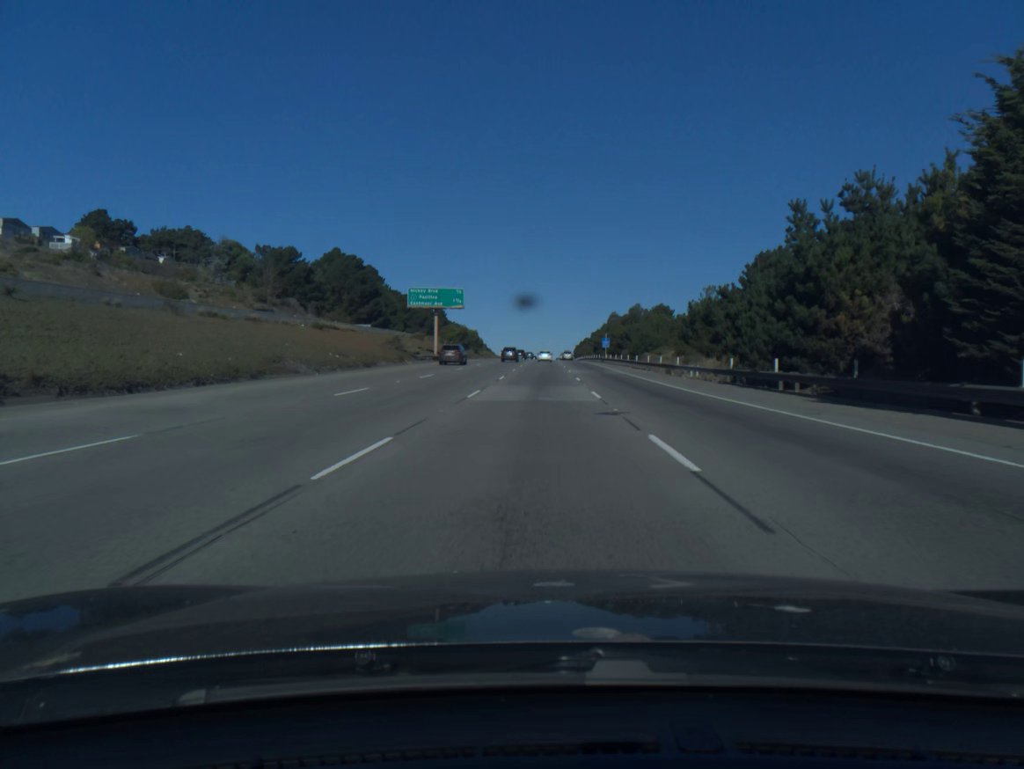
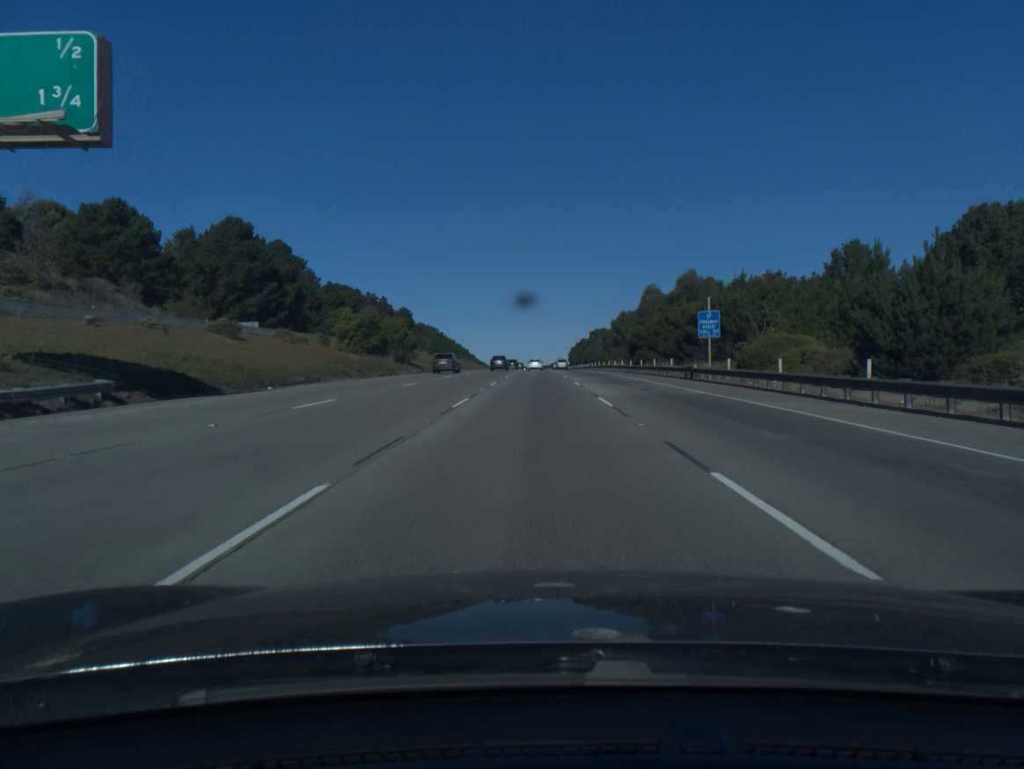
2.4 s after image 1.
(+0.2, +76.7) m; +1°
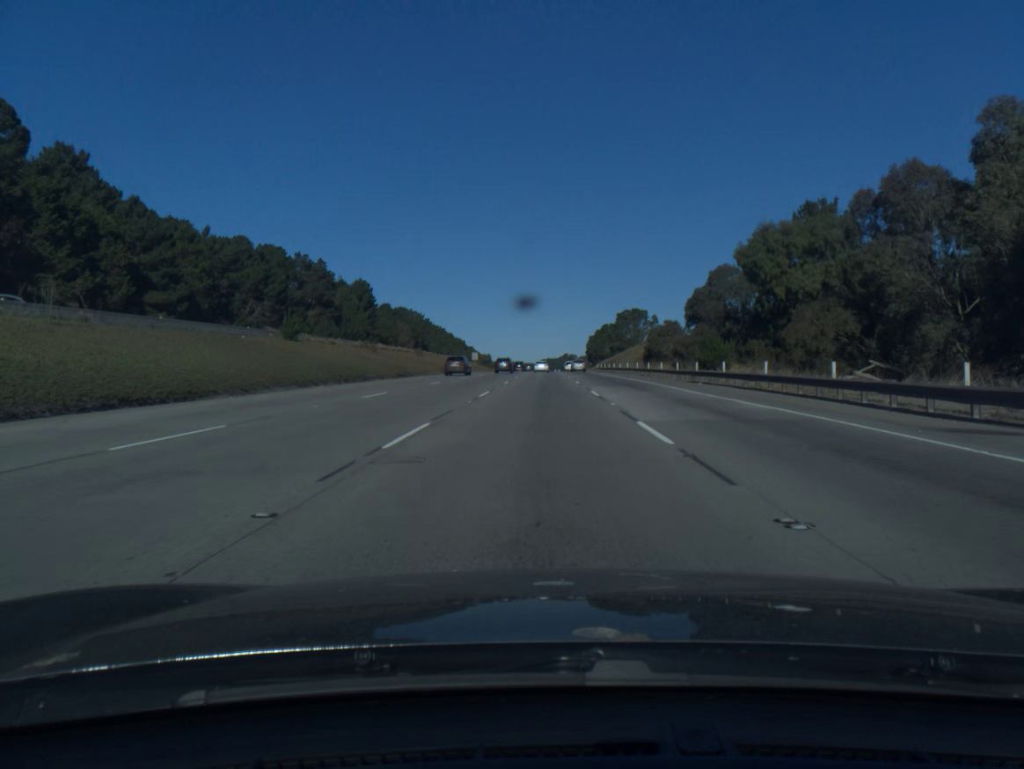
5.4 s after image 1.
(-0.4, +95.6) m; -1°
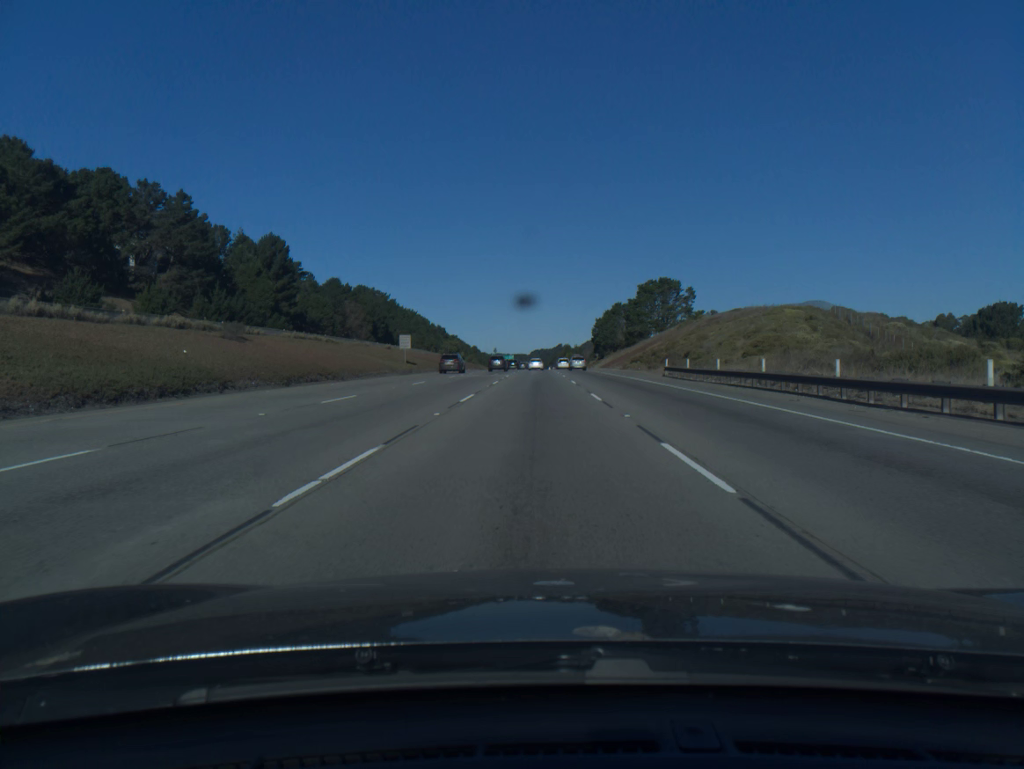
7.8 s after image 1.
(+0.3, +76.9) m; 0°
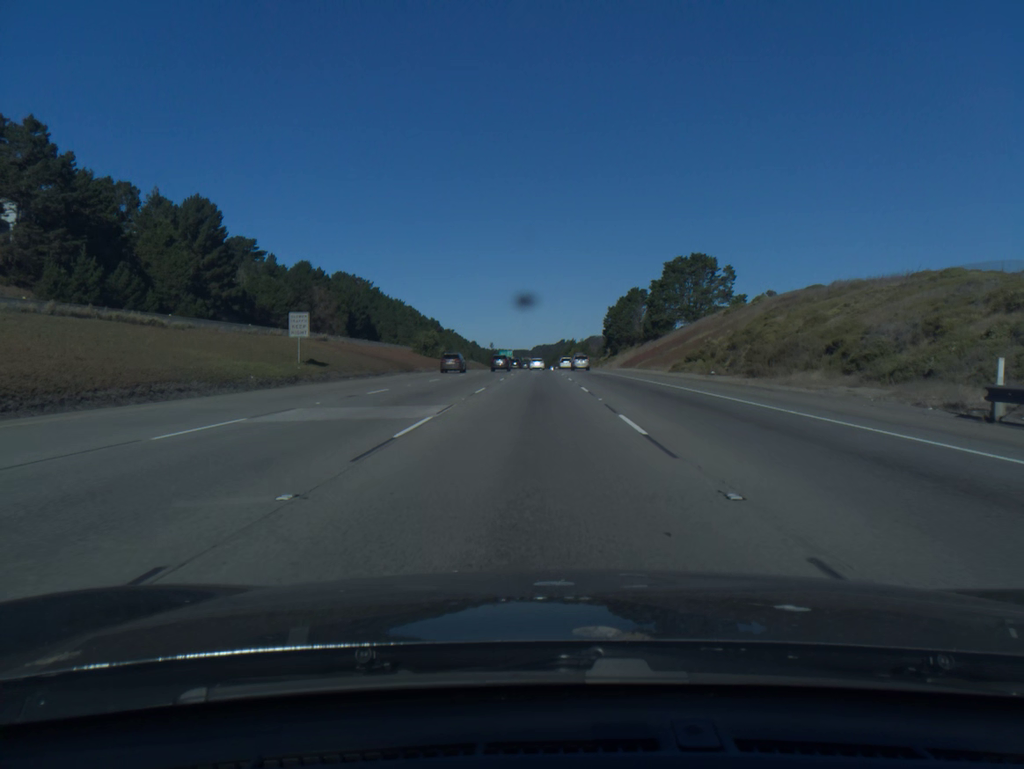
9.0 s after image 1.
(-0.1, +38.5) m; 0°
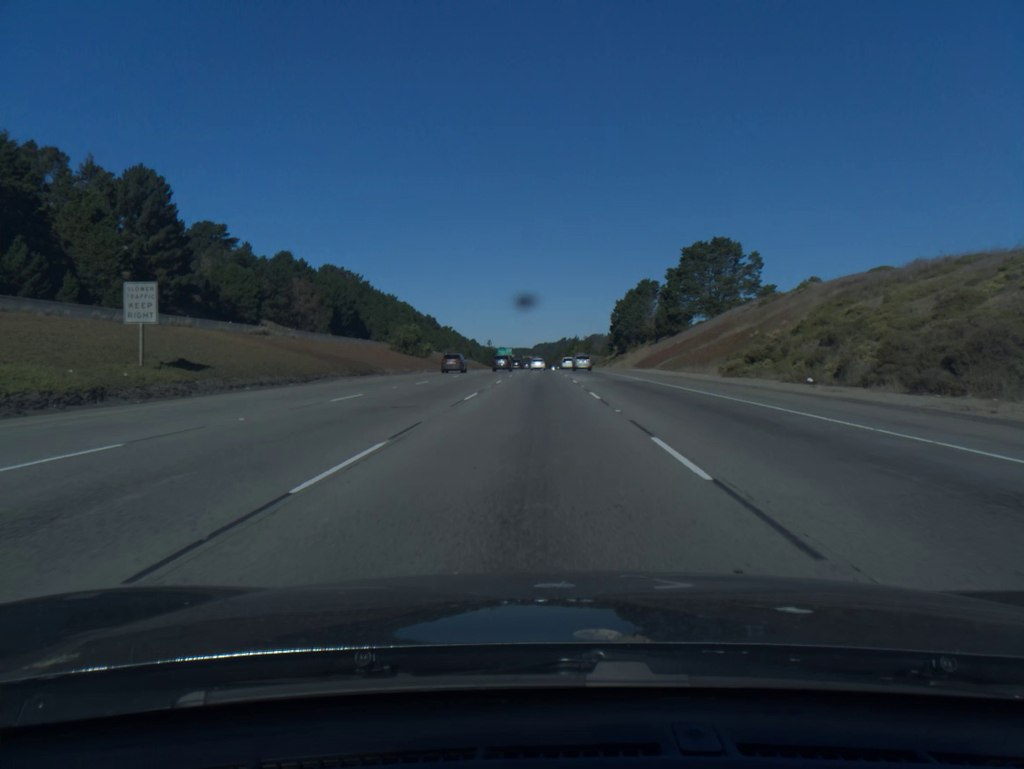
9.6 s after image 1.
(0.0, +19.3) m; 0°
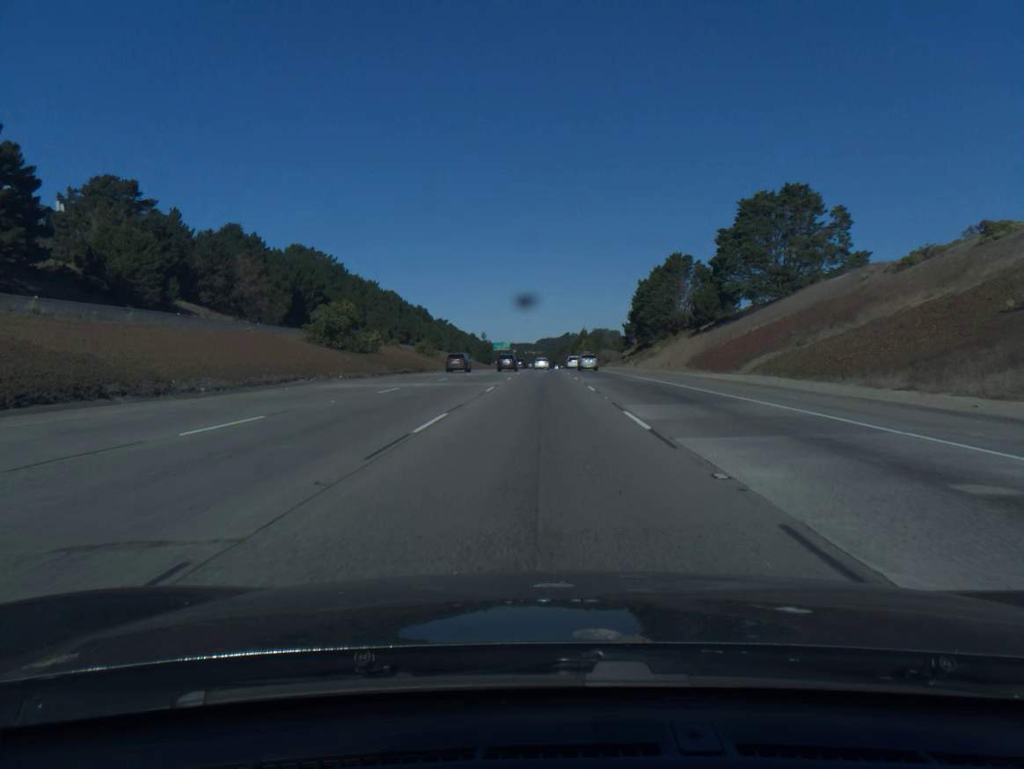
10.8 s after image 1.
(0.0, +38.6) m; 0°
